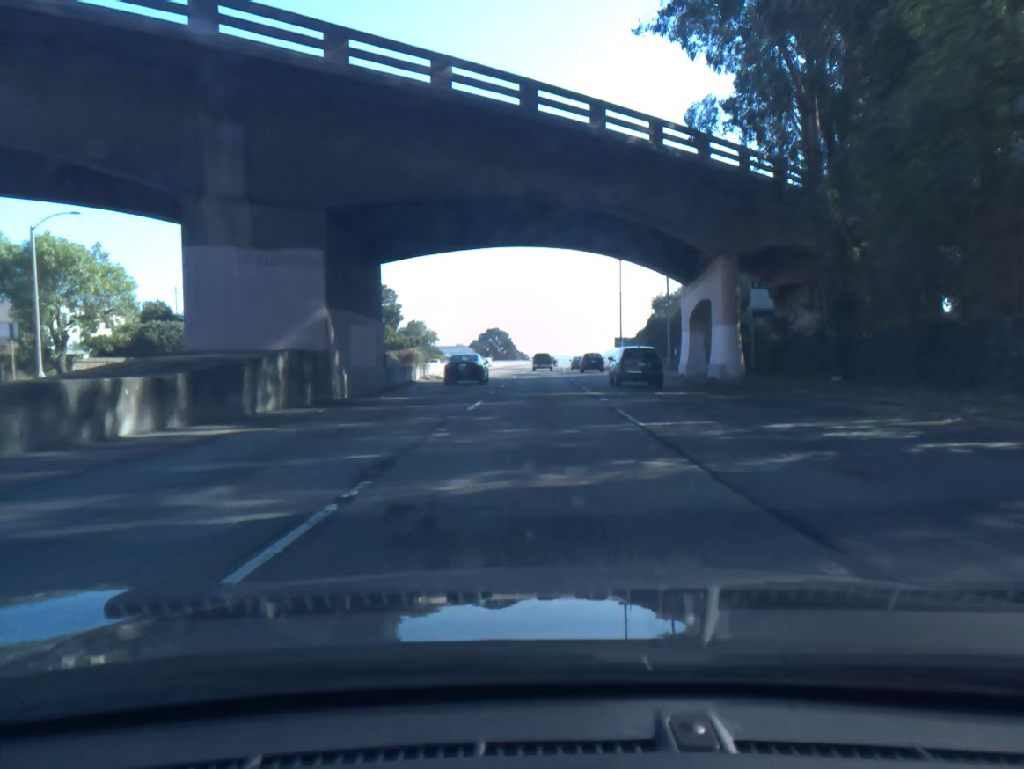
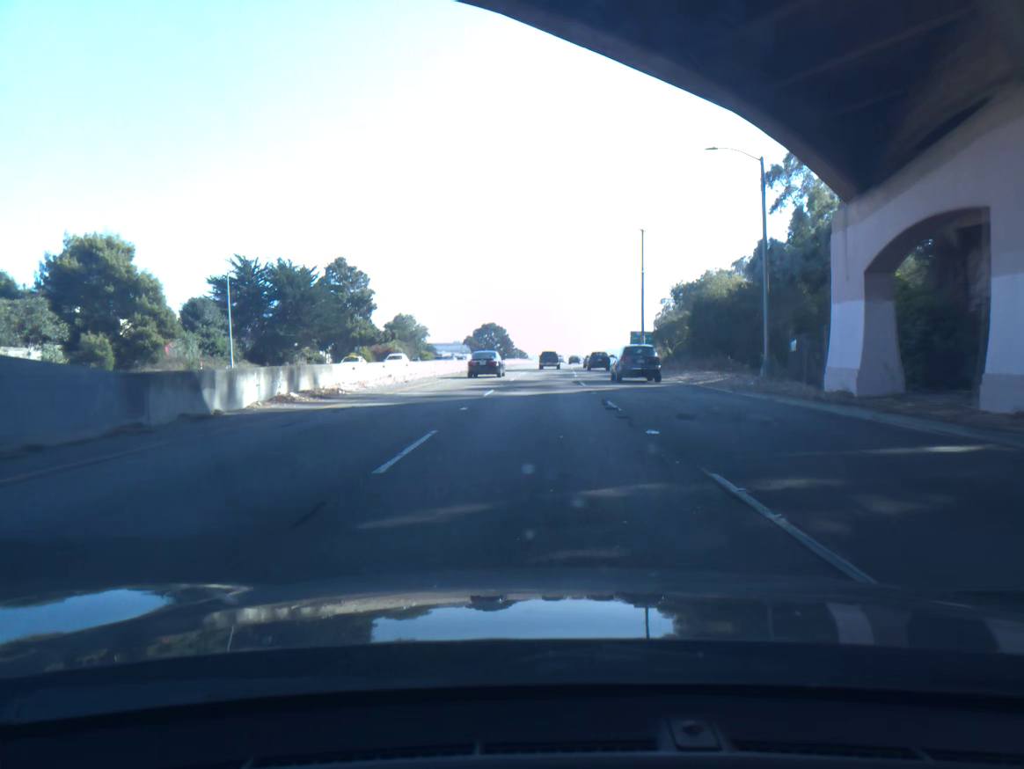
(0.0, +24.3) m; 0°
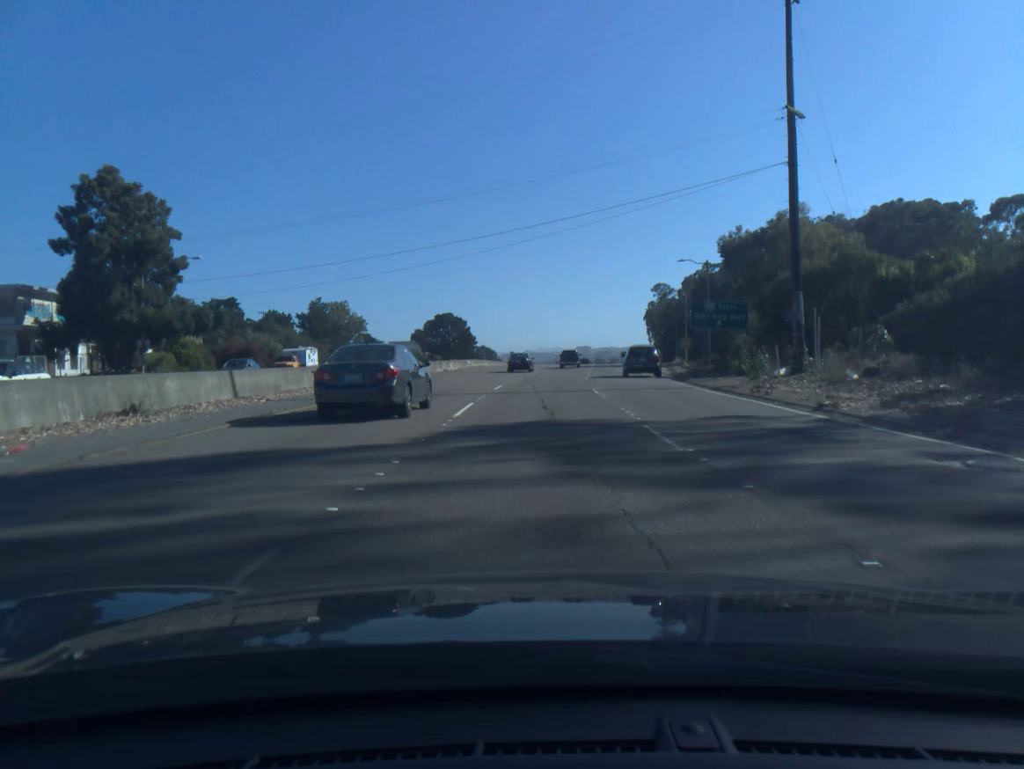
(+0.8, +60.9) m; +2°
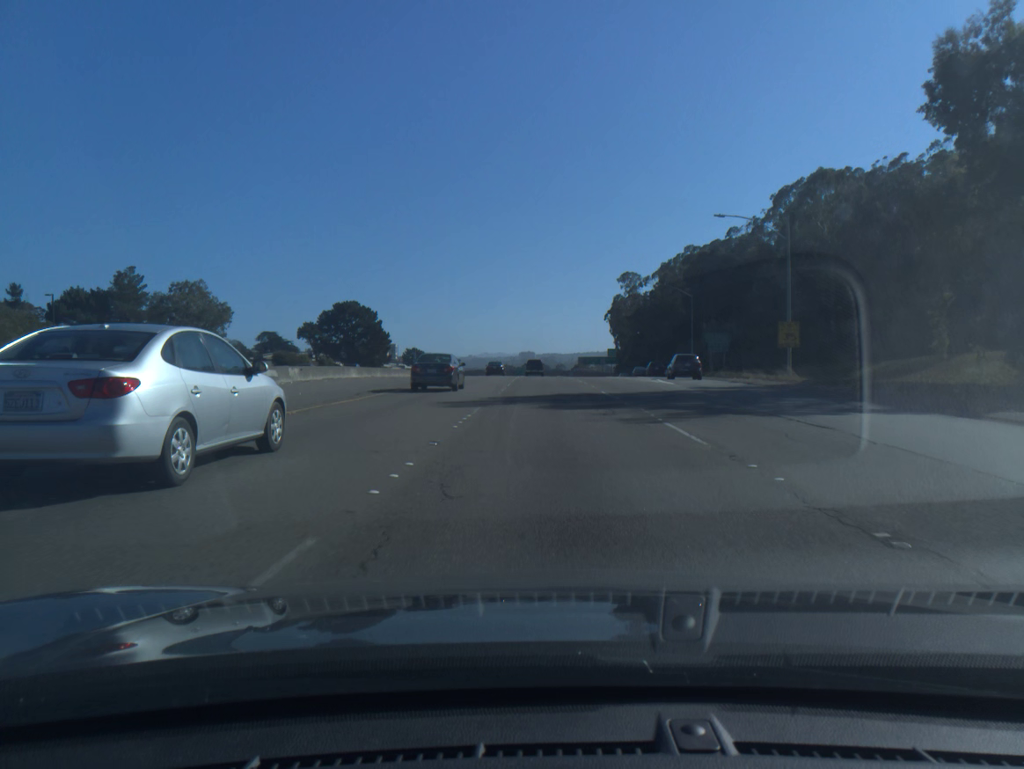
(+1.5, +60.6) m; +4°
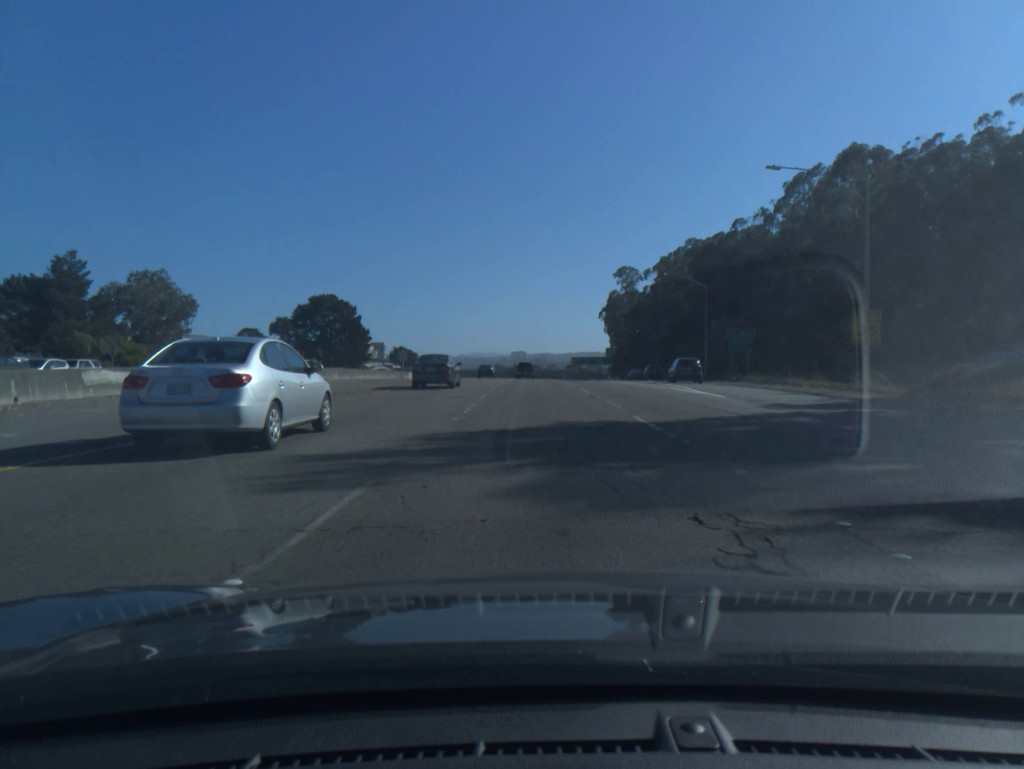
(+0.1, +12.2) m; +1°
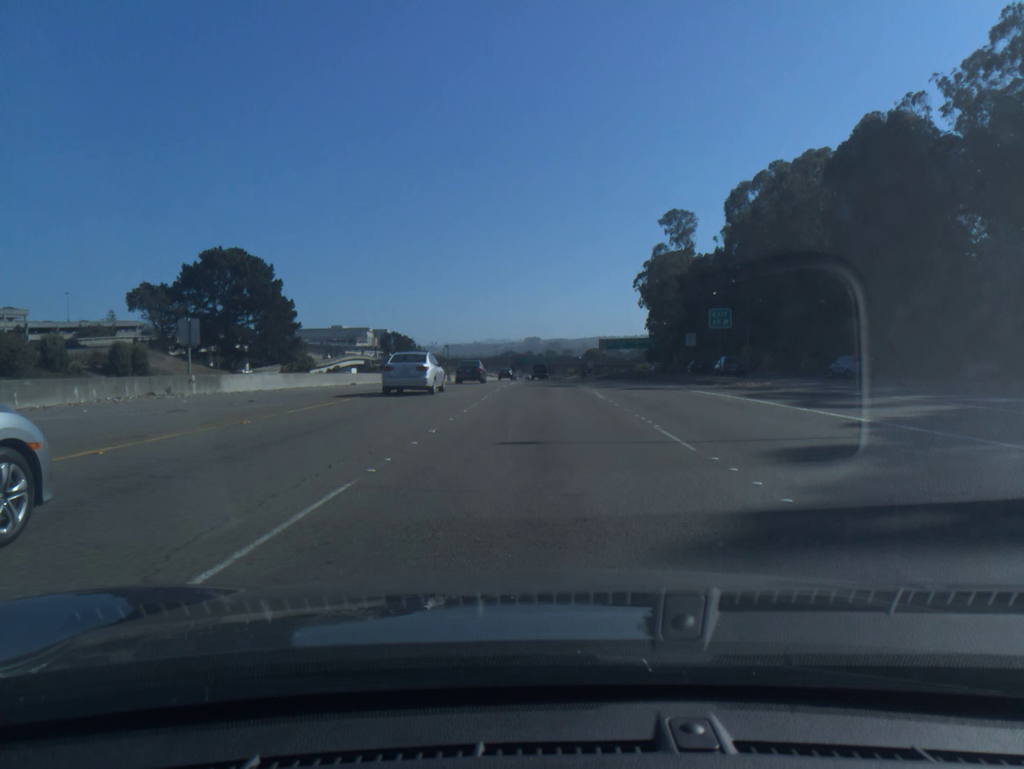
(-0.7, +60.9) m; -1°
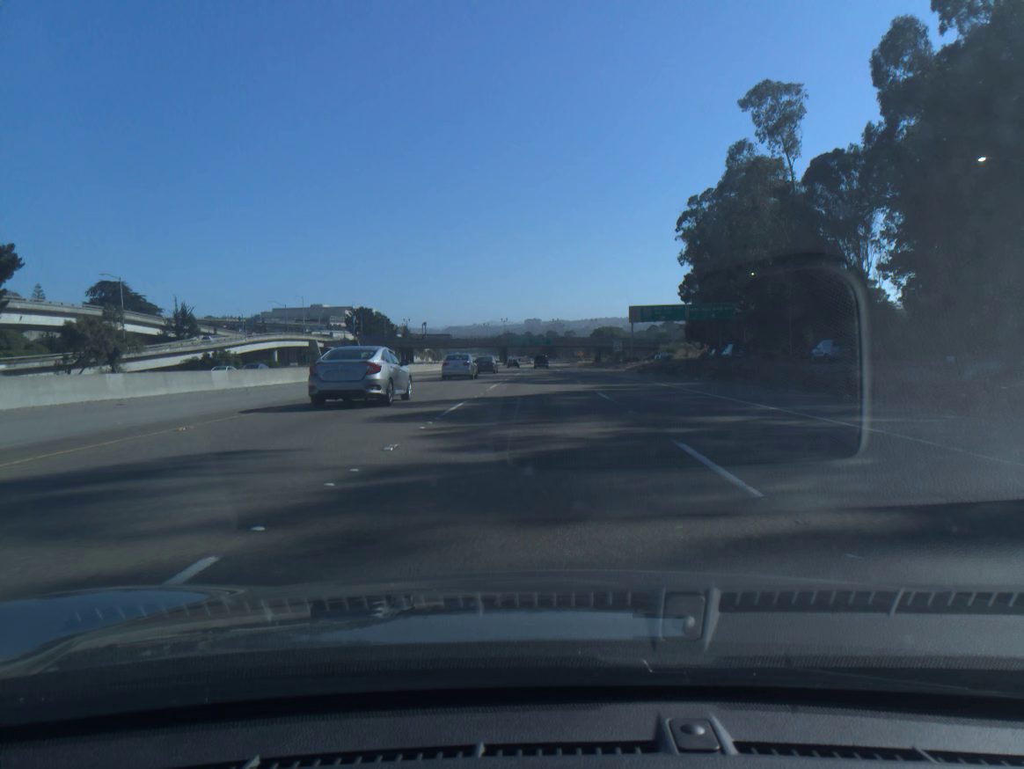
(+0.2, +61.8) m; 0°
